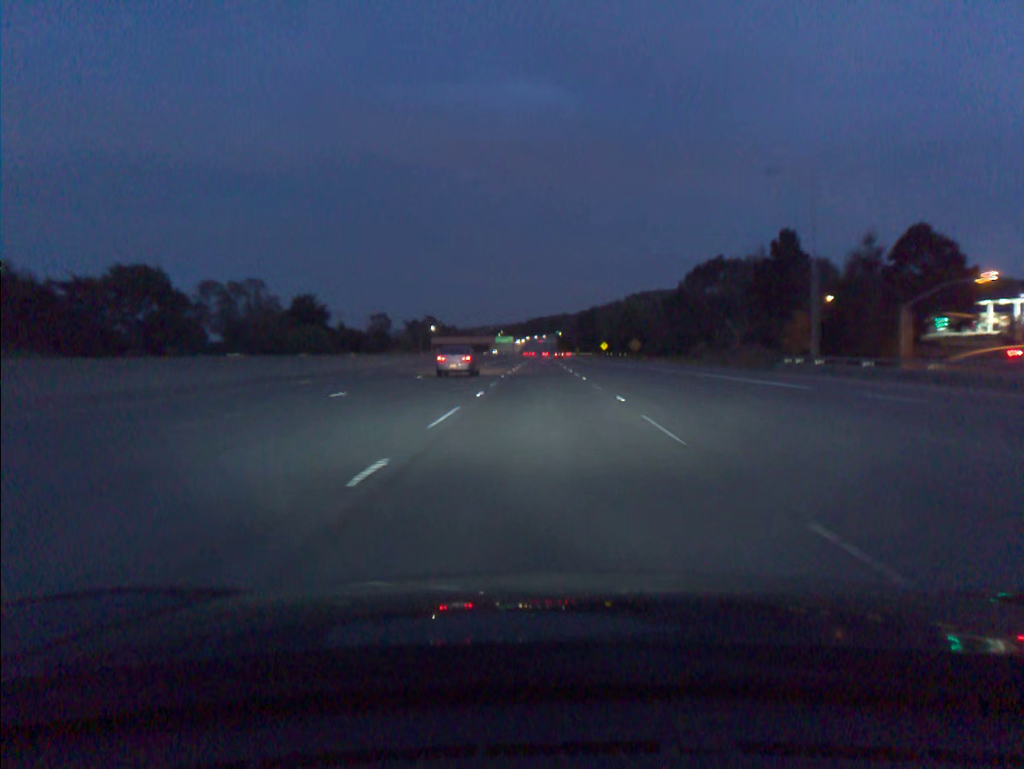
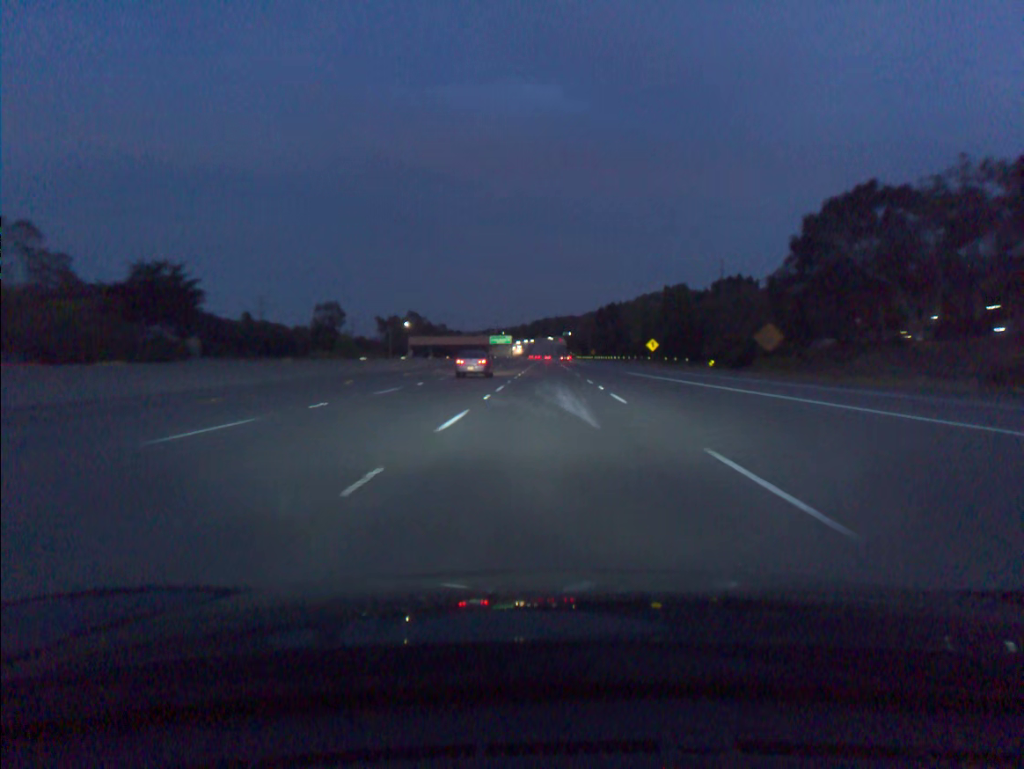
(-0.2, +73.6) m; 0°
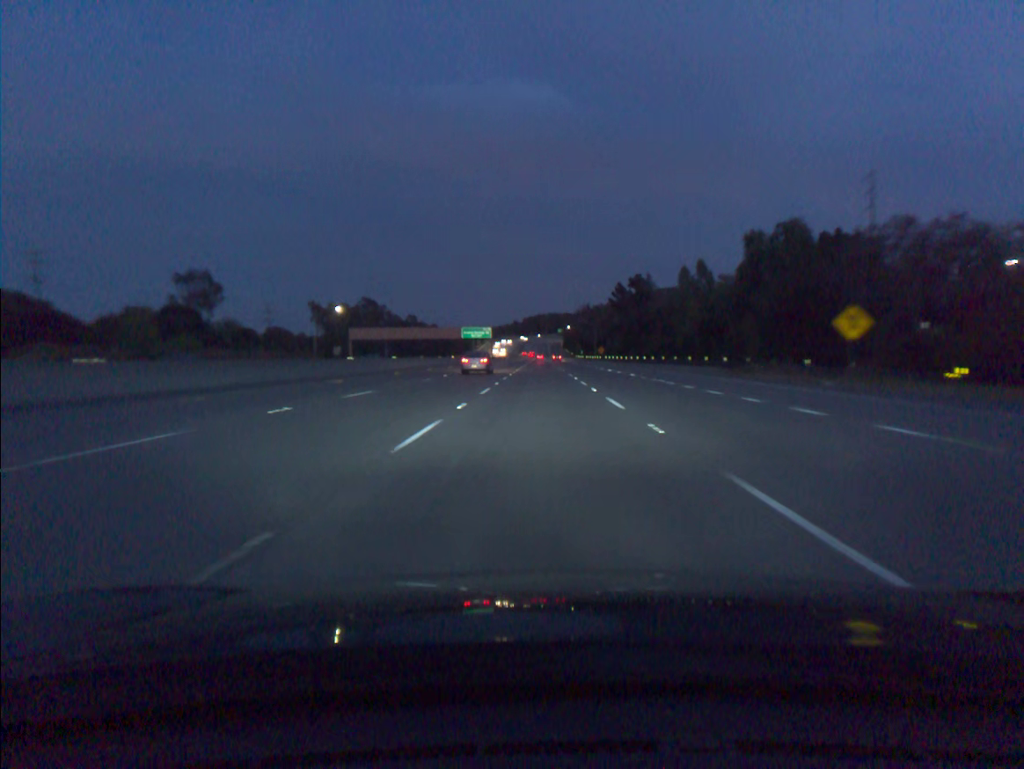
(+0.4, +73.6) m; 0°
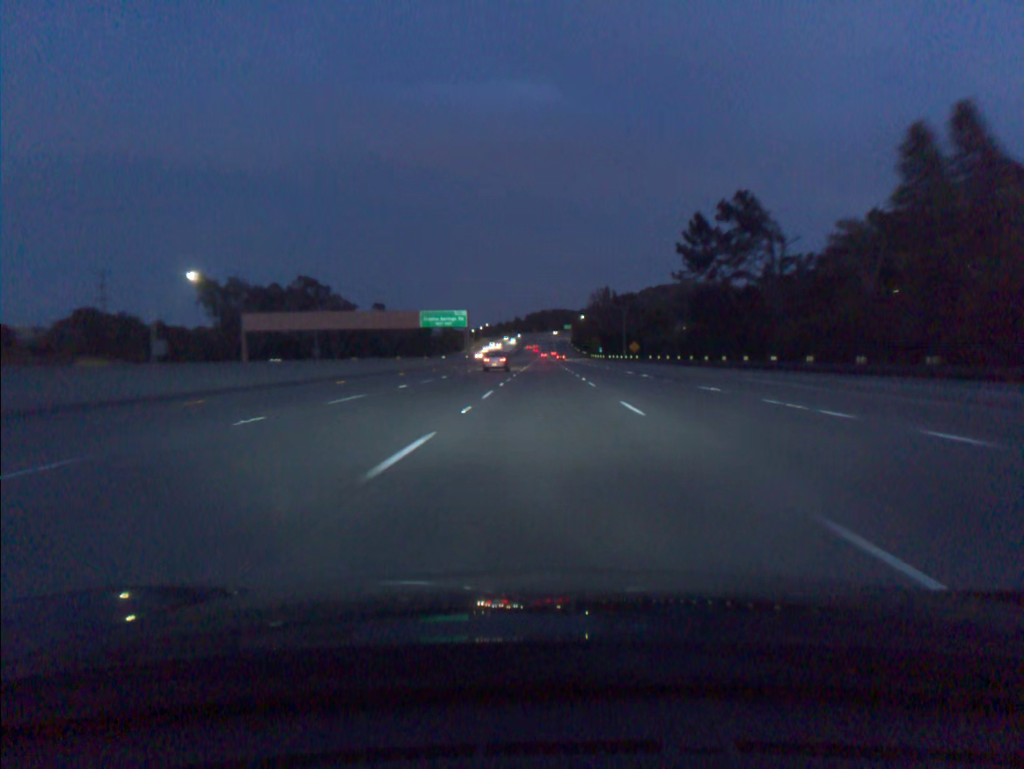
(-0.2, +73.5) m; 0°
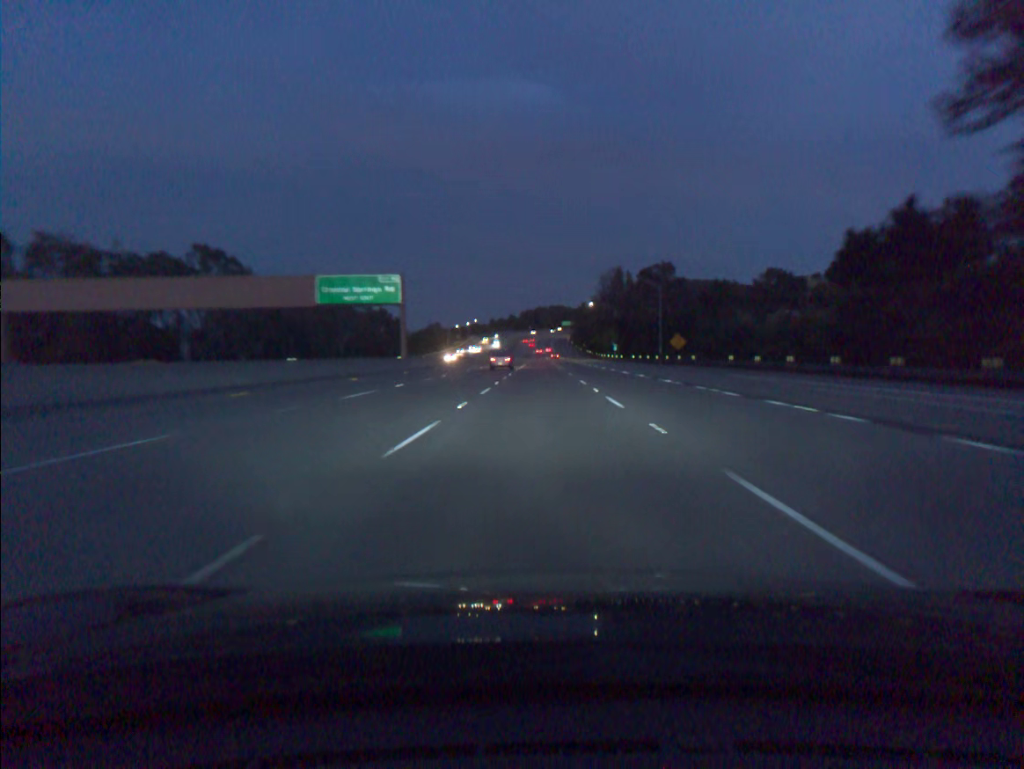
(+0.2, +55.0) m; 0°
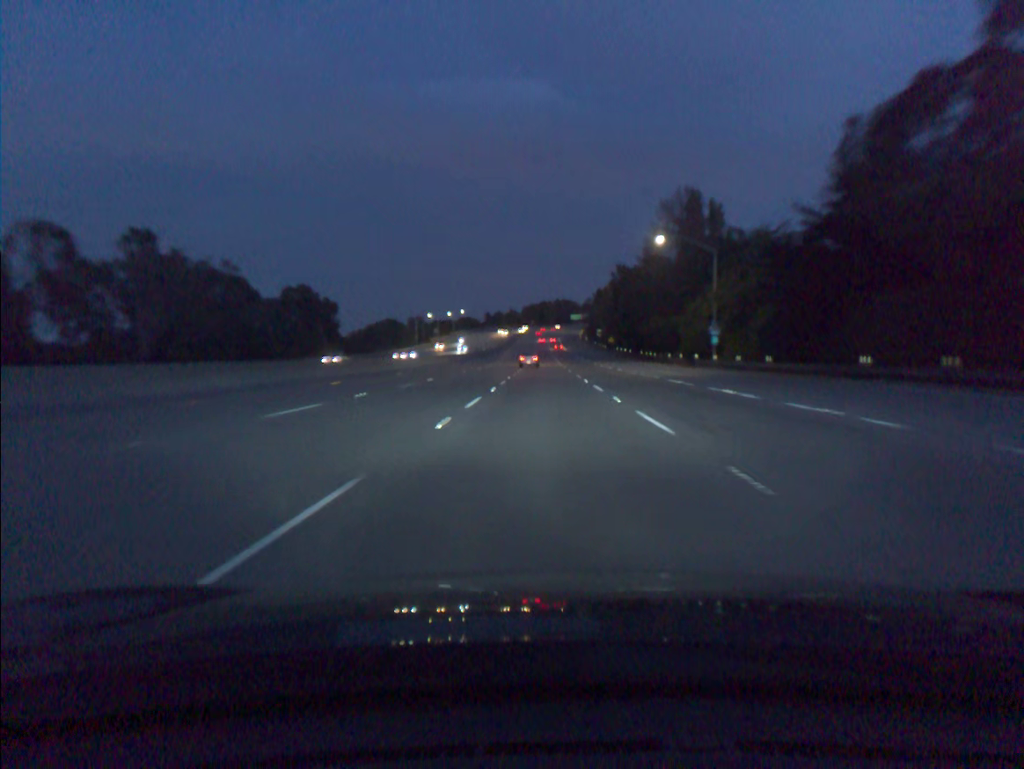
(-0.4, +91.6) m; 0°
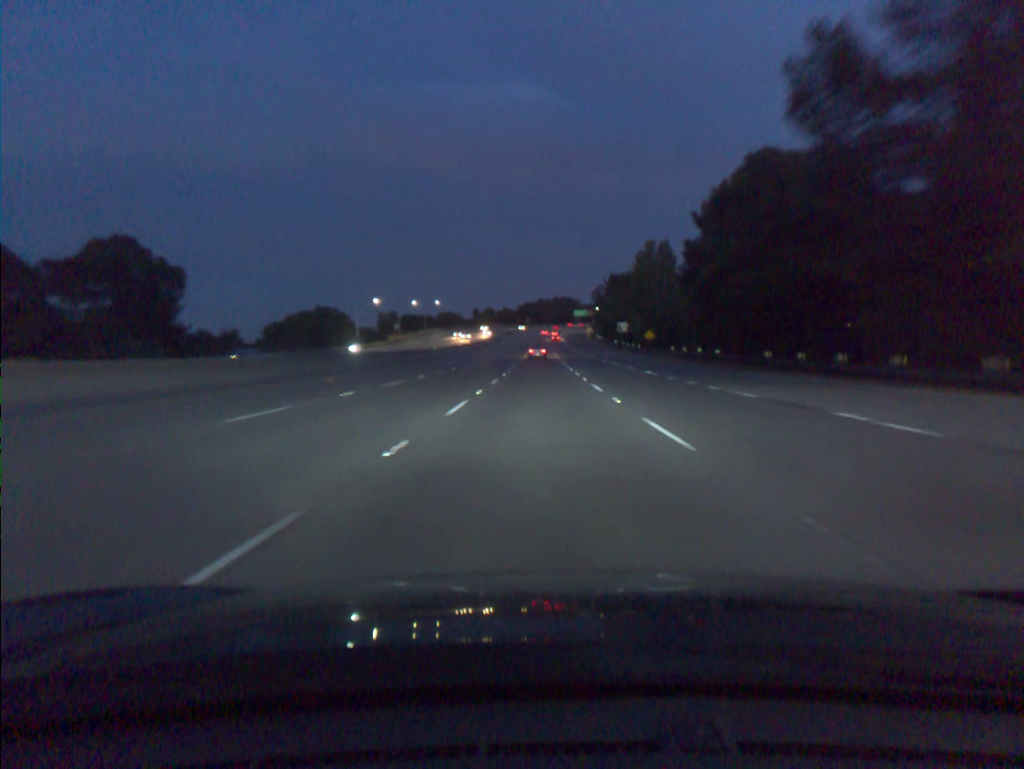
(+0.2, +73.4) m; 0°
